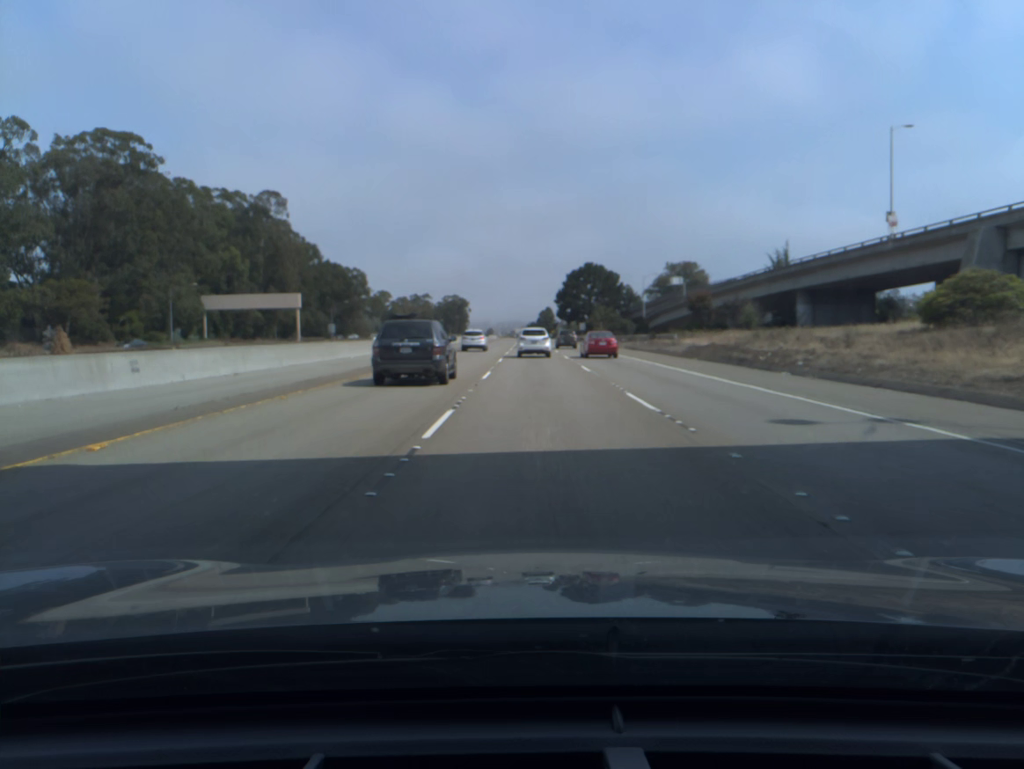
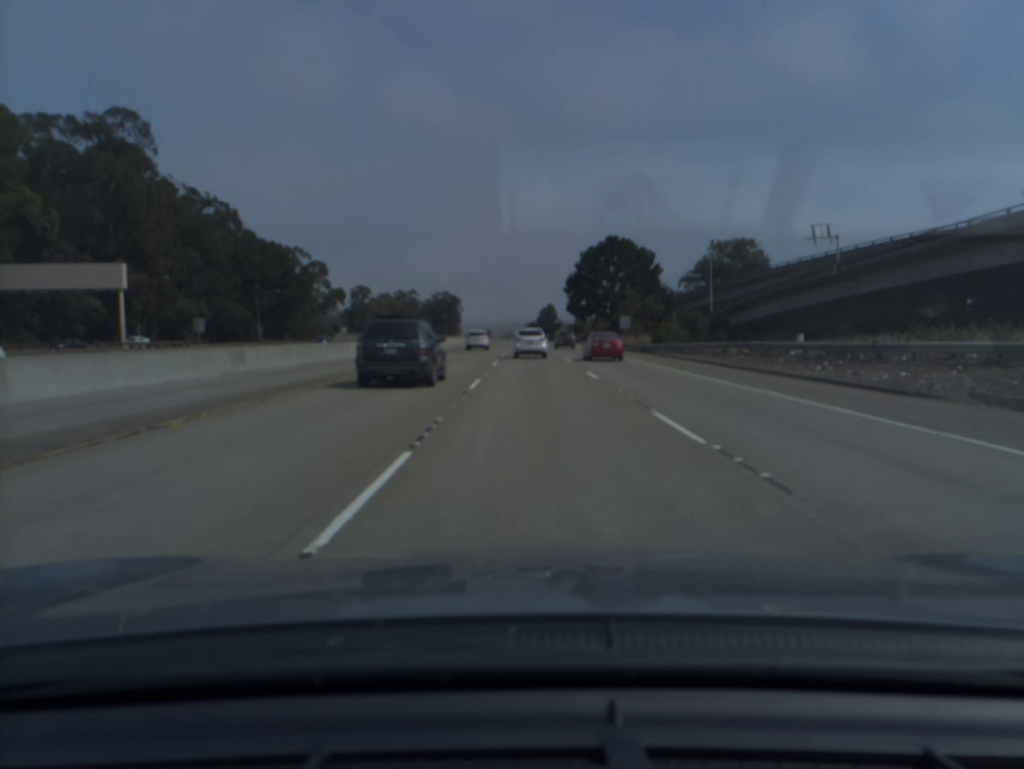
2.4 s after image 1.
(+0.9, +63.0) m; +1°
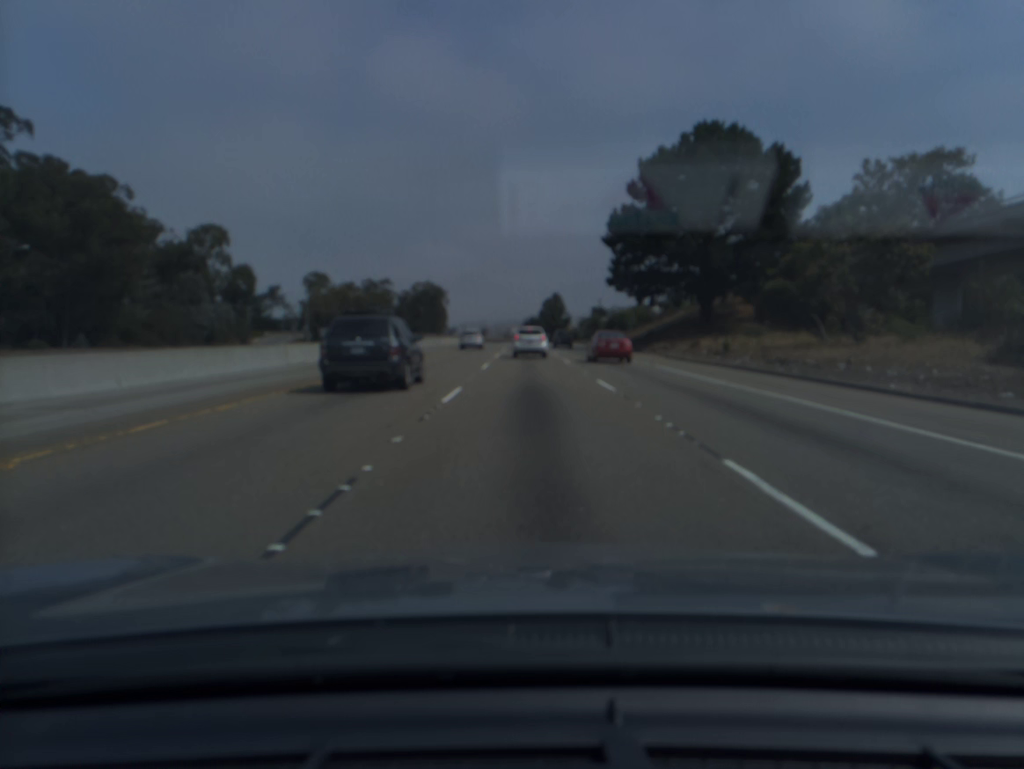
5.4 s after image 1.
(+0.2, +78.0) m; 0°
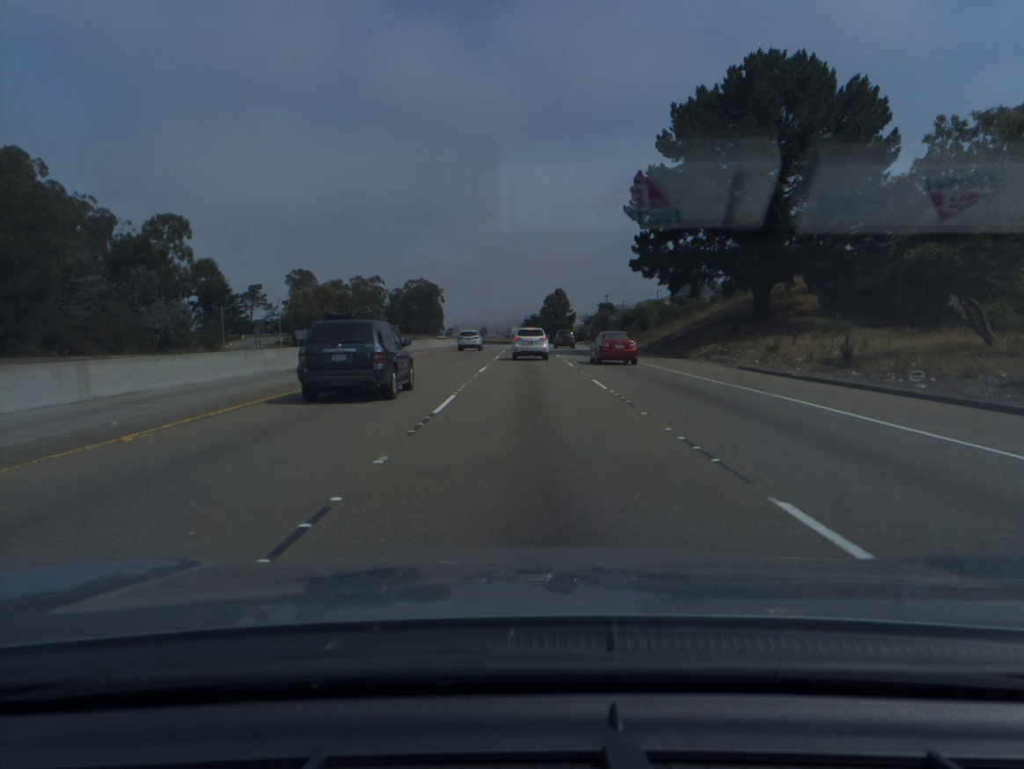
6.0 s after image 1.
(0.0, +15.5) m; 0°
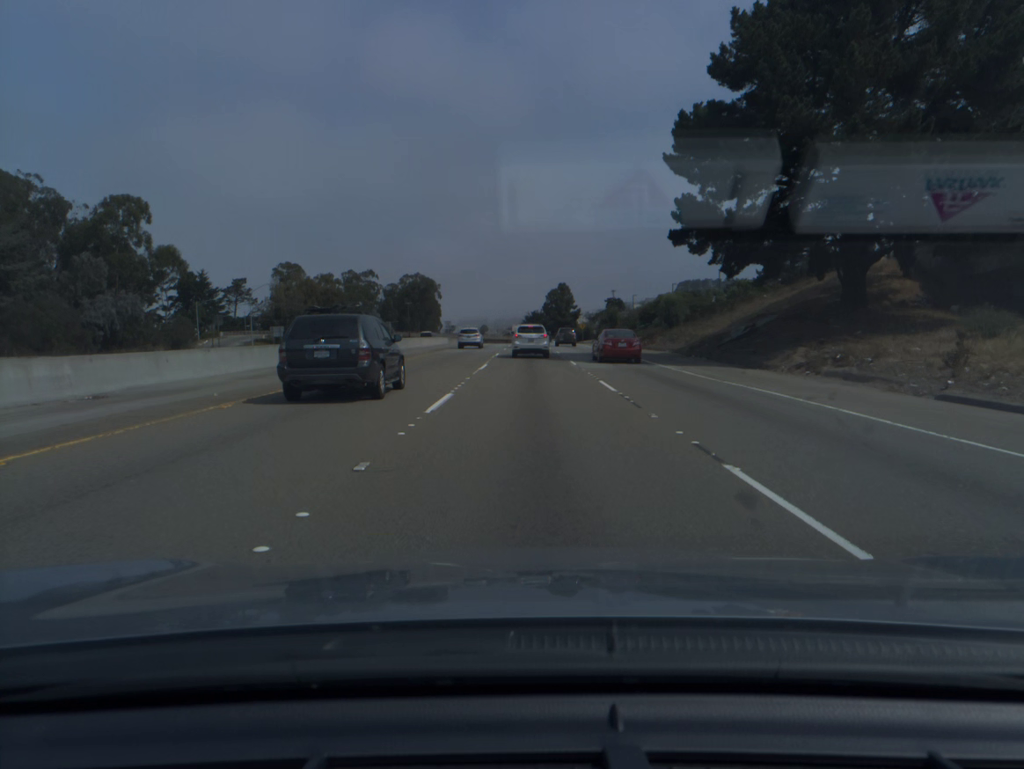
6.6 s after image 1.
(0.0, +15.4) m; 0°
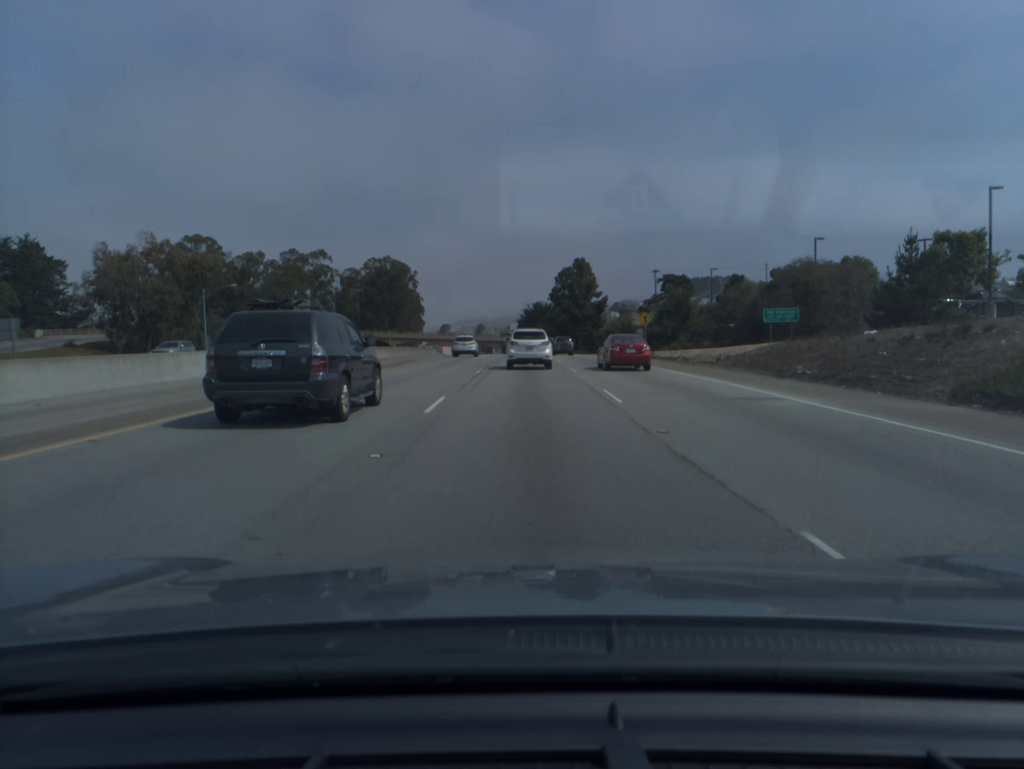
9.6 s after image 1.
(-0.1, +74.6) m; 0°
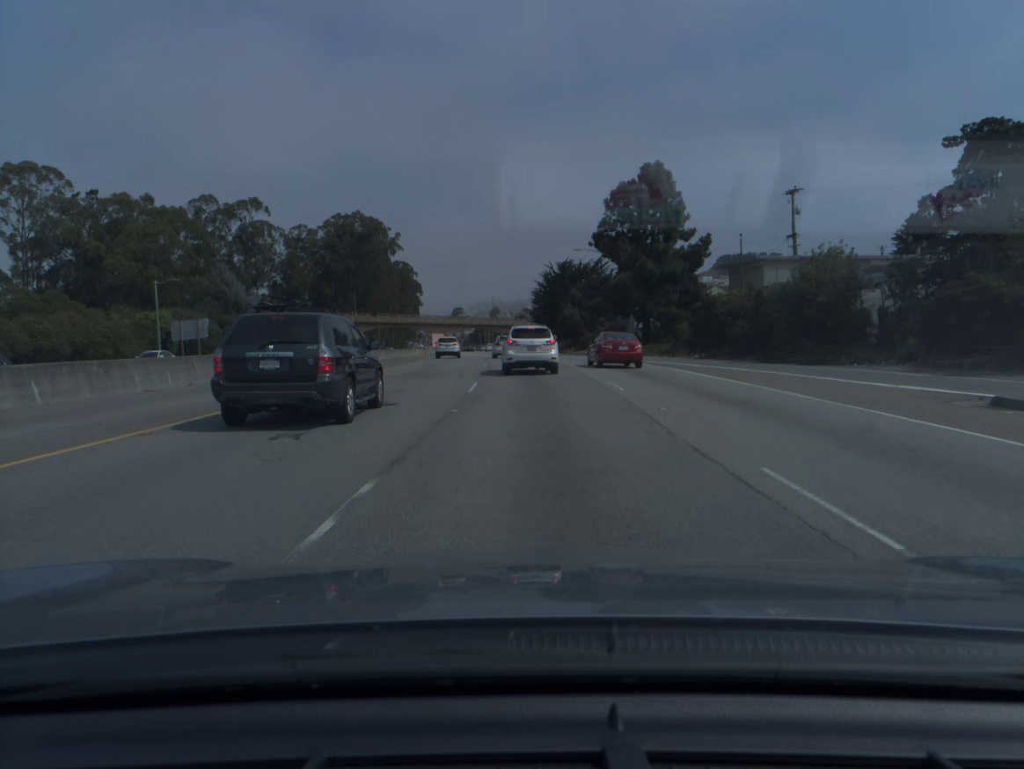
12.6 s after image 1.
(-0.4, +69.7) m; -1°
